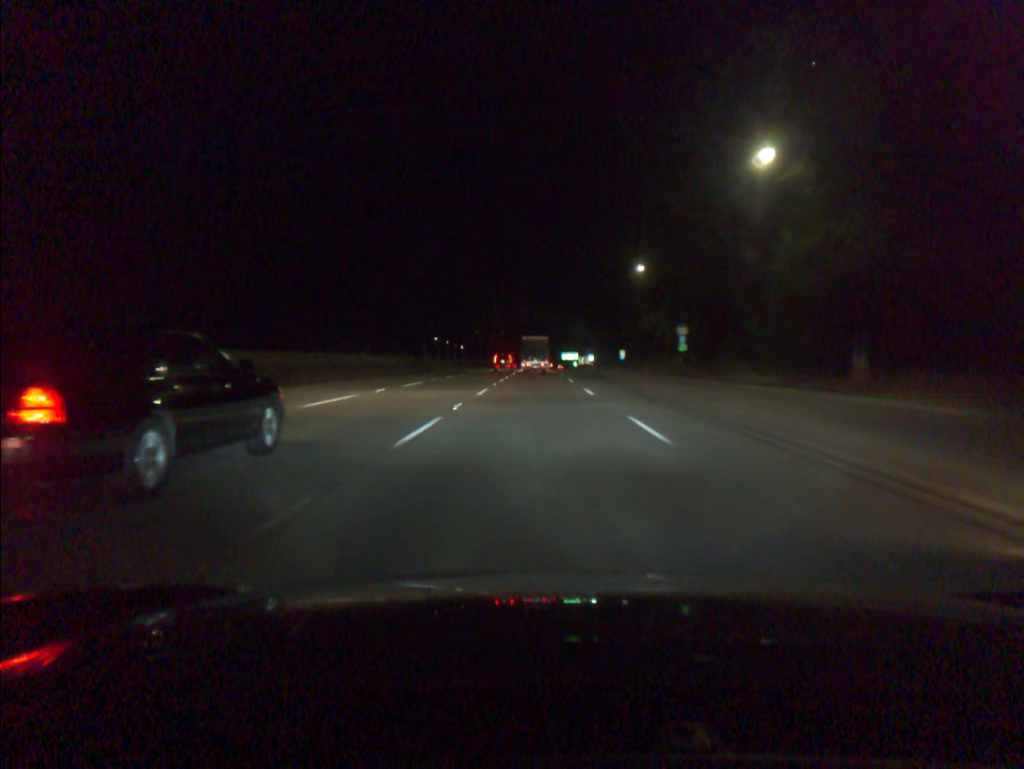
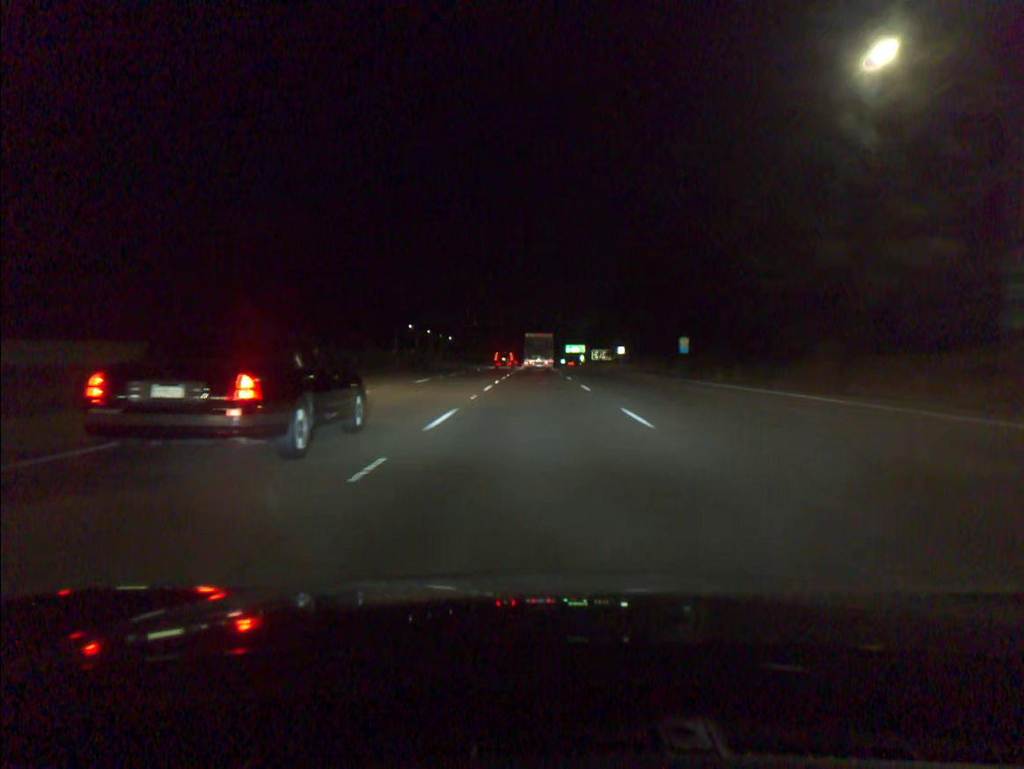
(0.0, +56.5) m; 0°
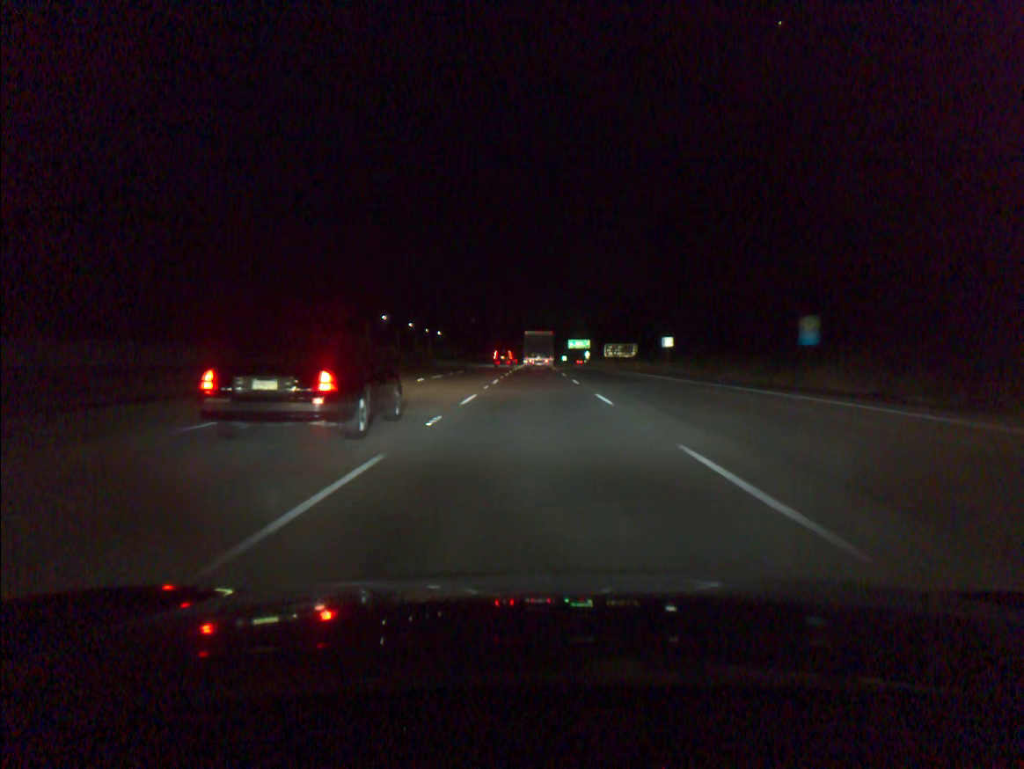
(+0.1, +37.2) m; 0°
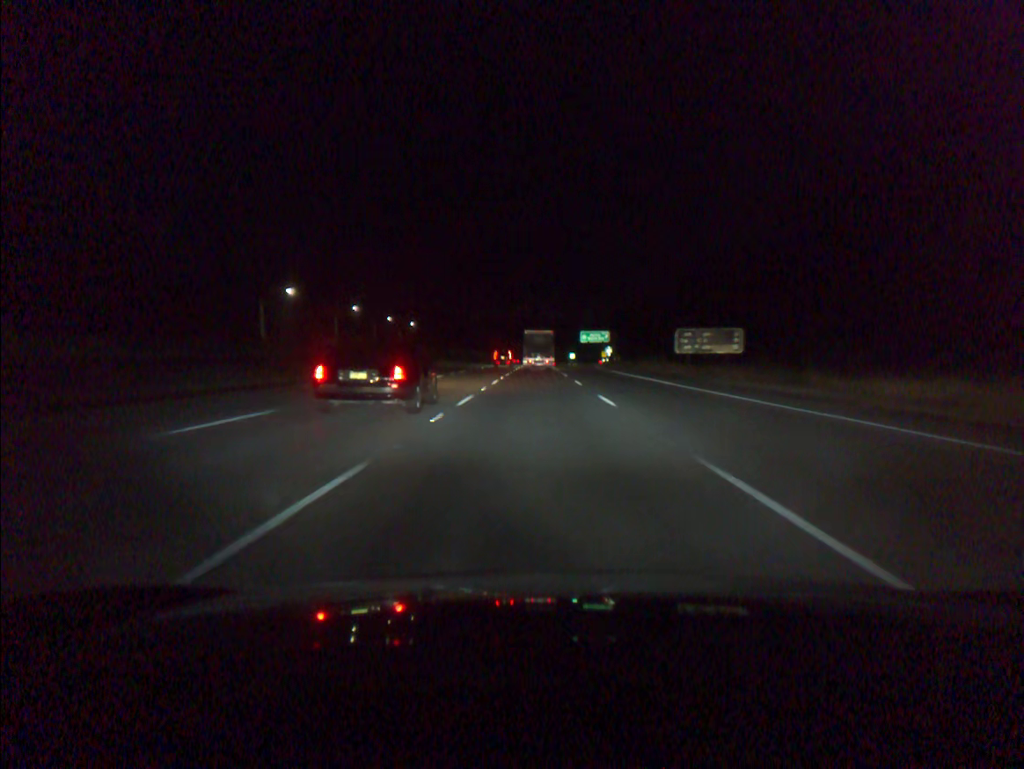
(+0.1, +73.8) m; 0°
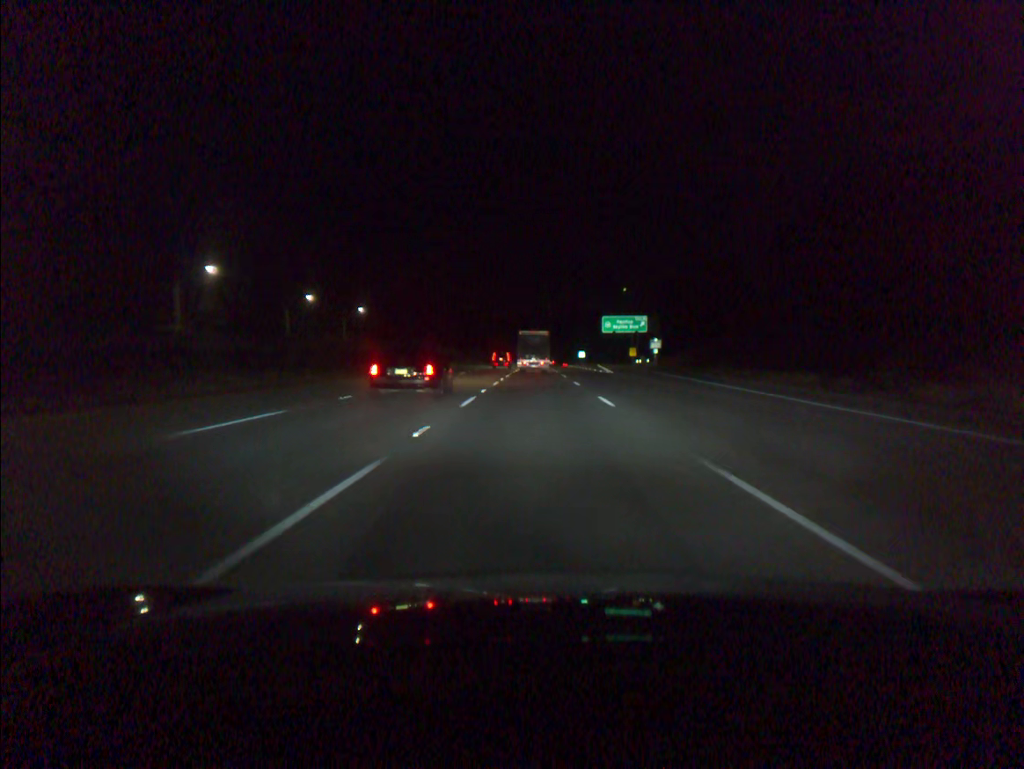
(0.0, +73.0) m; 0°
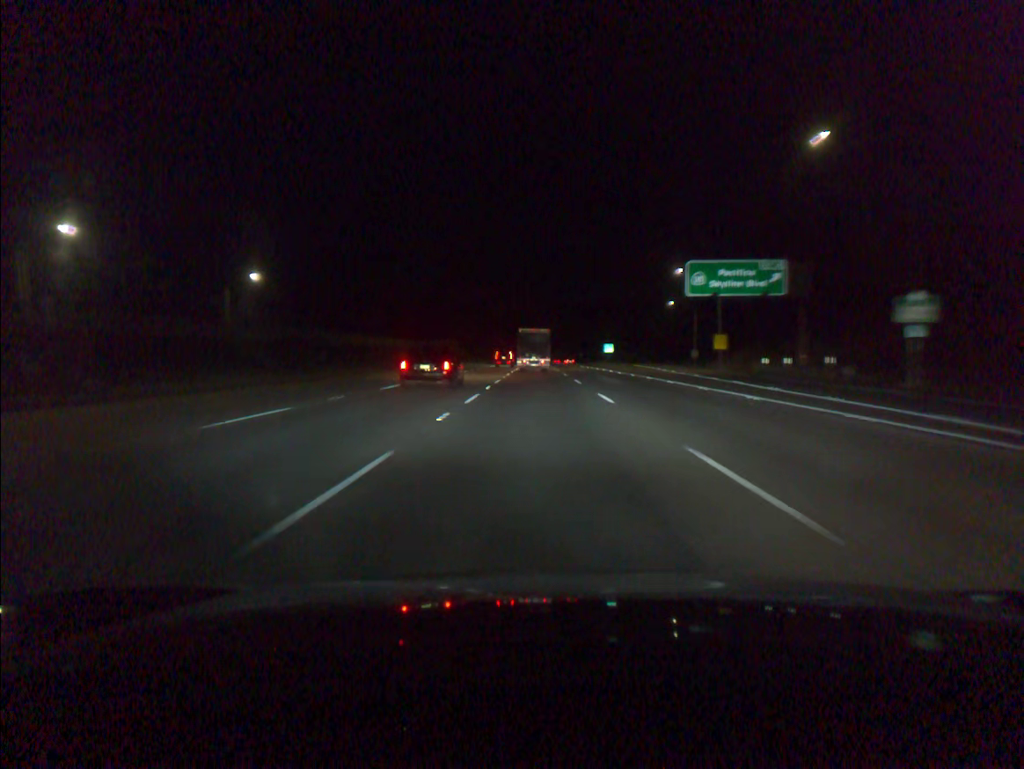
(+0.1, +72.3) m; 0°
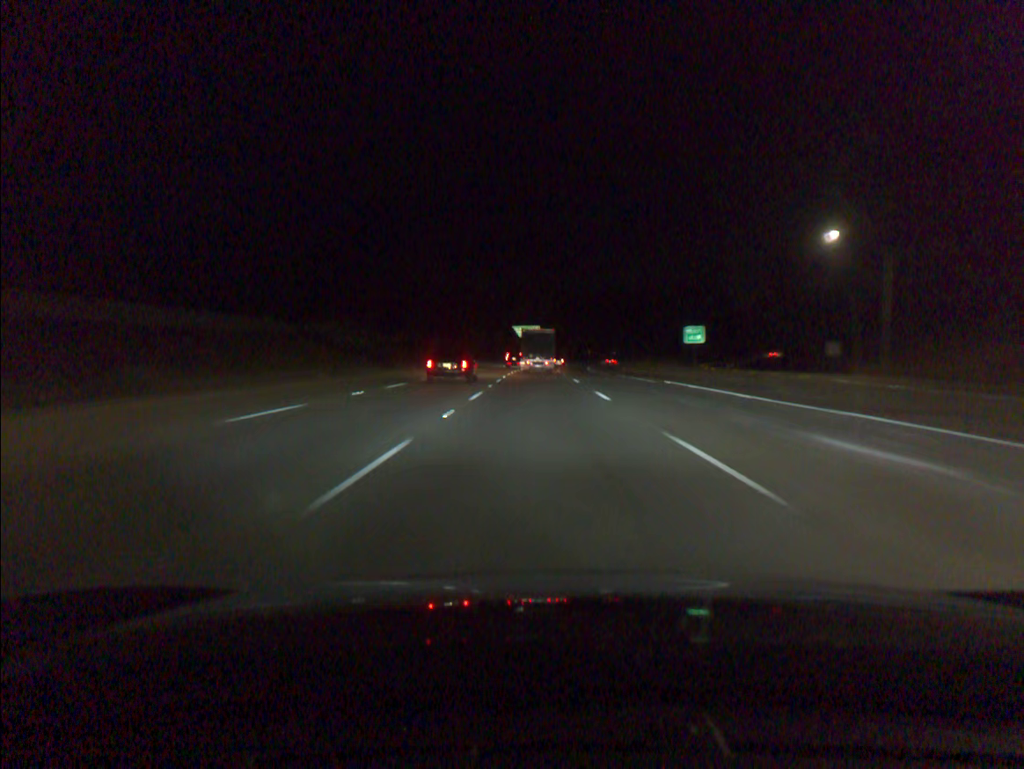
(0.0, +71.7) m; 0°
